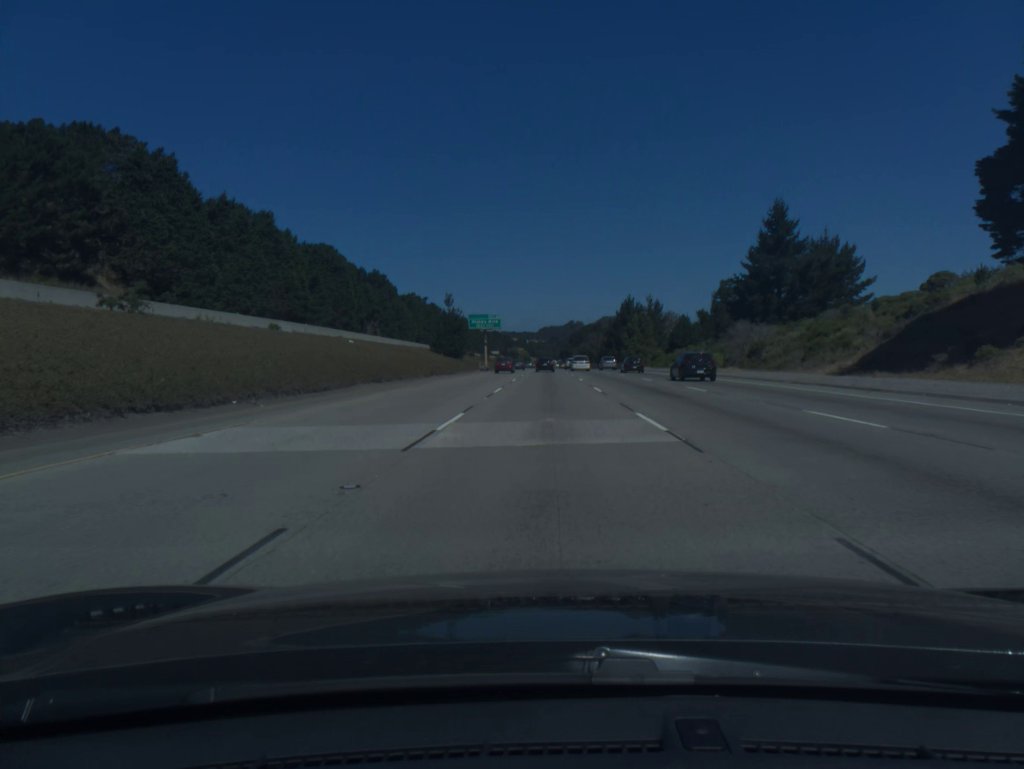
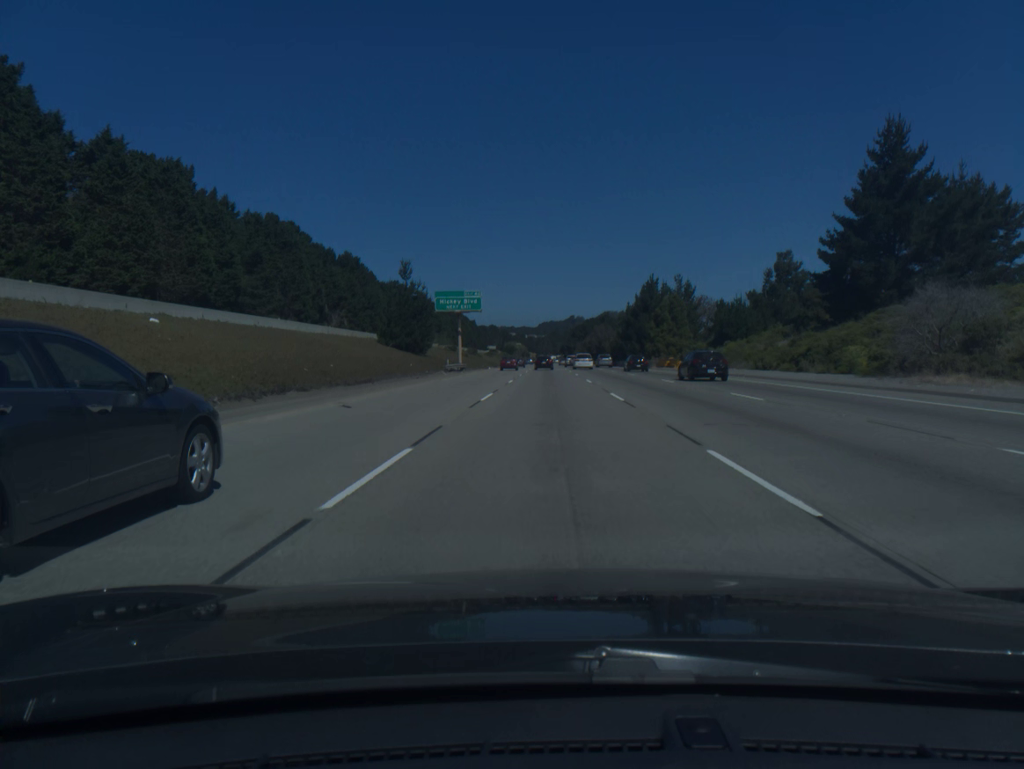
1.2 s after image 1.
(0.0, +35.9) m; 0°
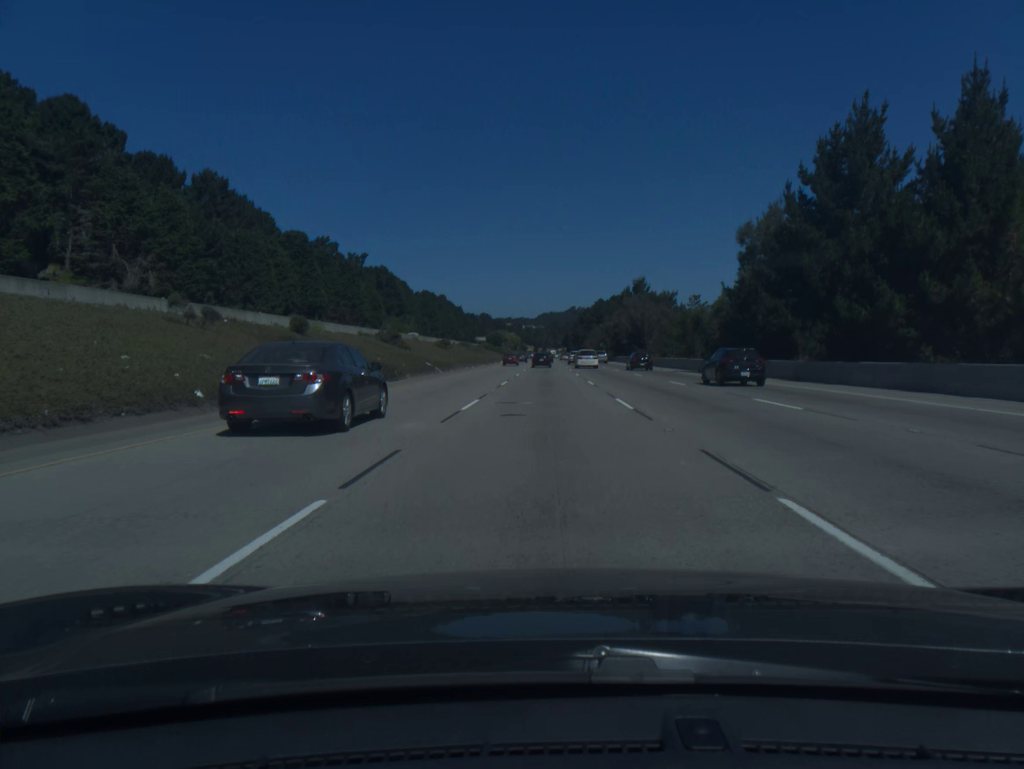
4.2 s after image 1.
(+0.3, +91.0) m; 0°
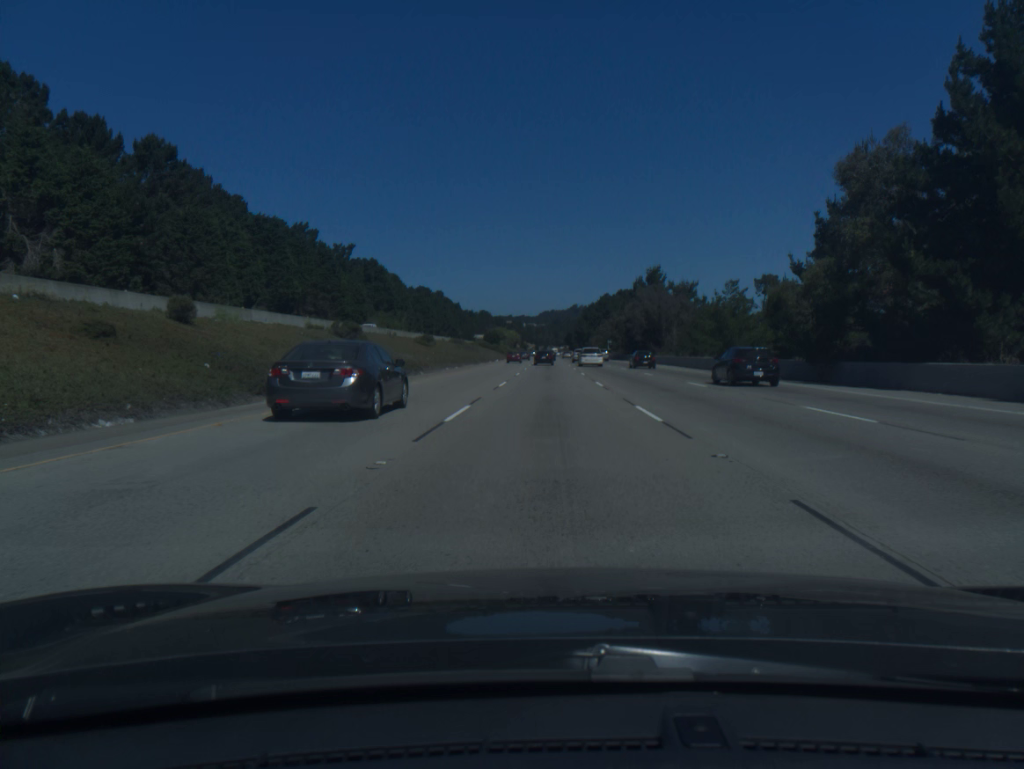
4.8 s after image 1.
(0.0, +18.3) m; 0°
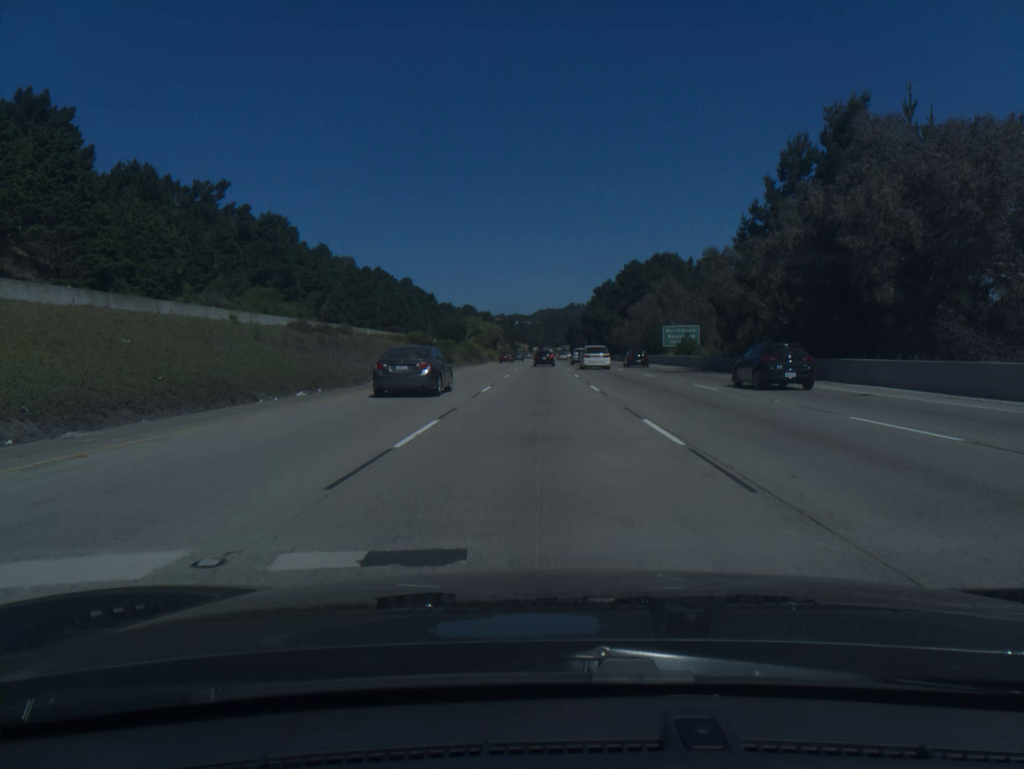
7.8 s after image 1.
(+0.5, +91.2) m; 0°
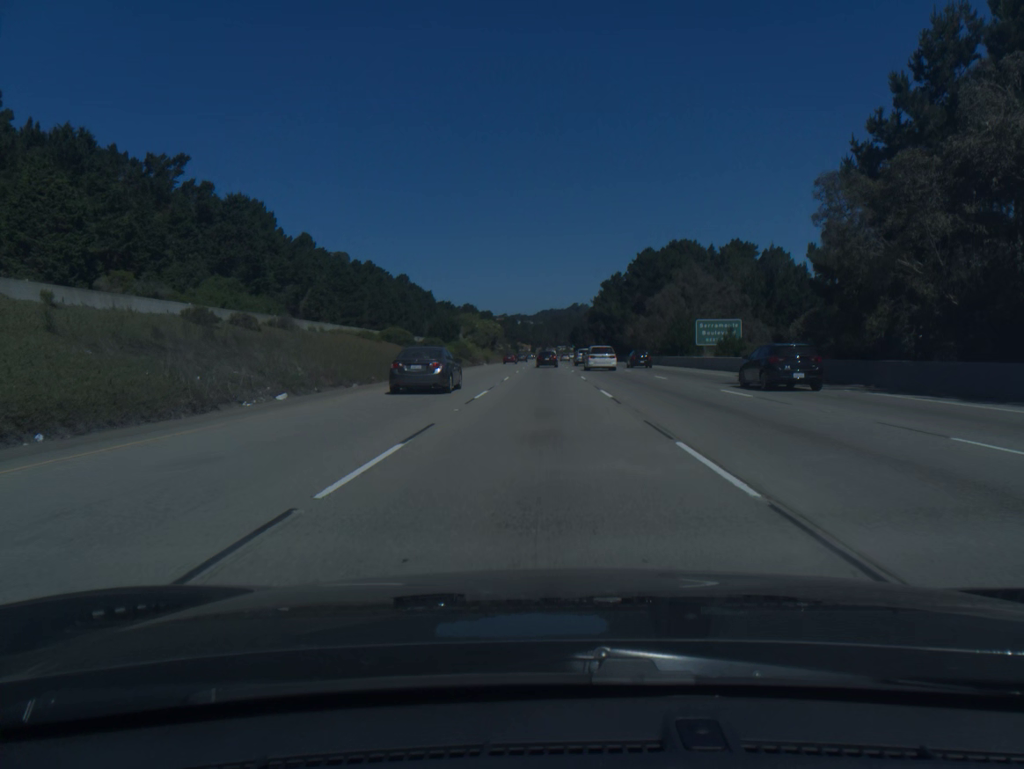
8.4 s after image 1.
(0.0, +18.1) m; 0°
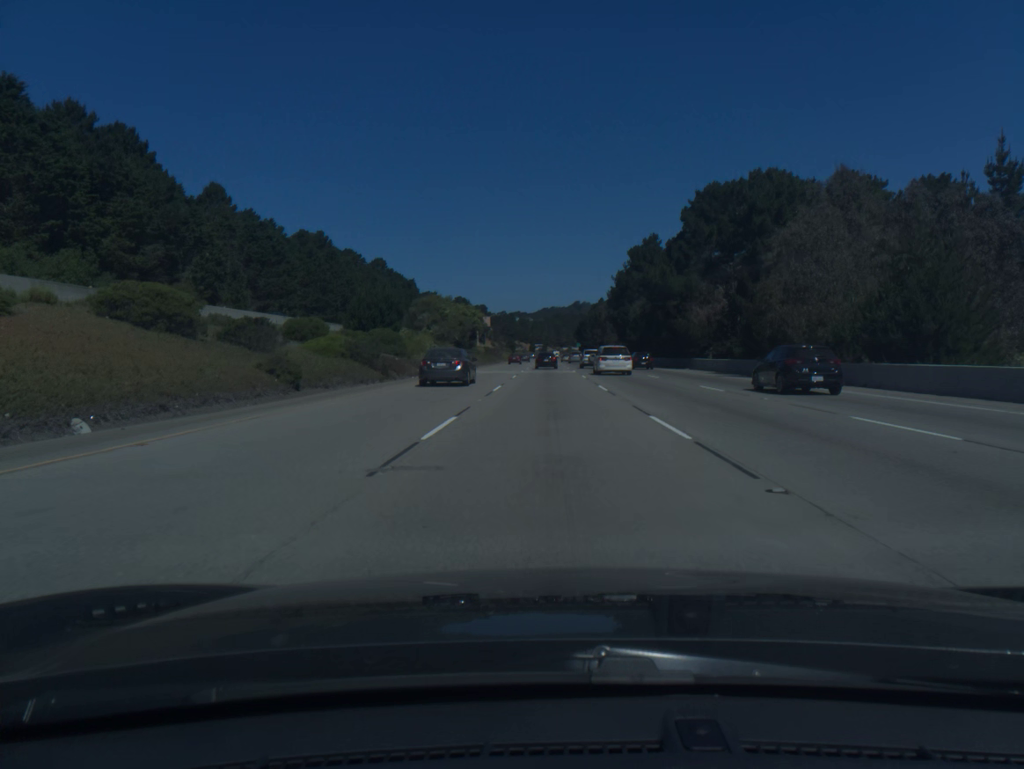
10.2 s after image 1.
(-0.1, +54.1) m; 0°
